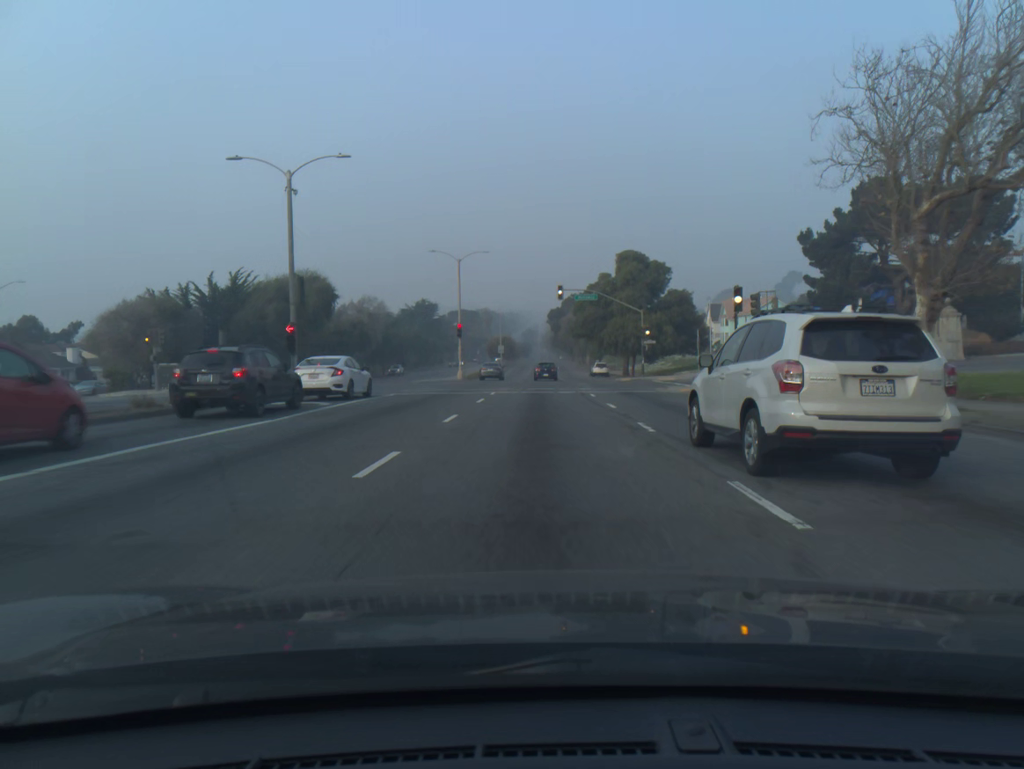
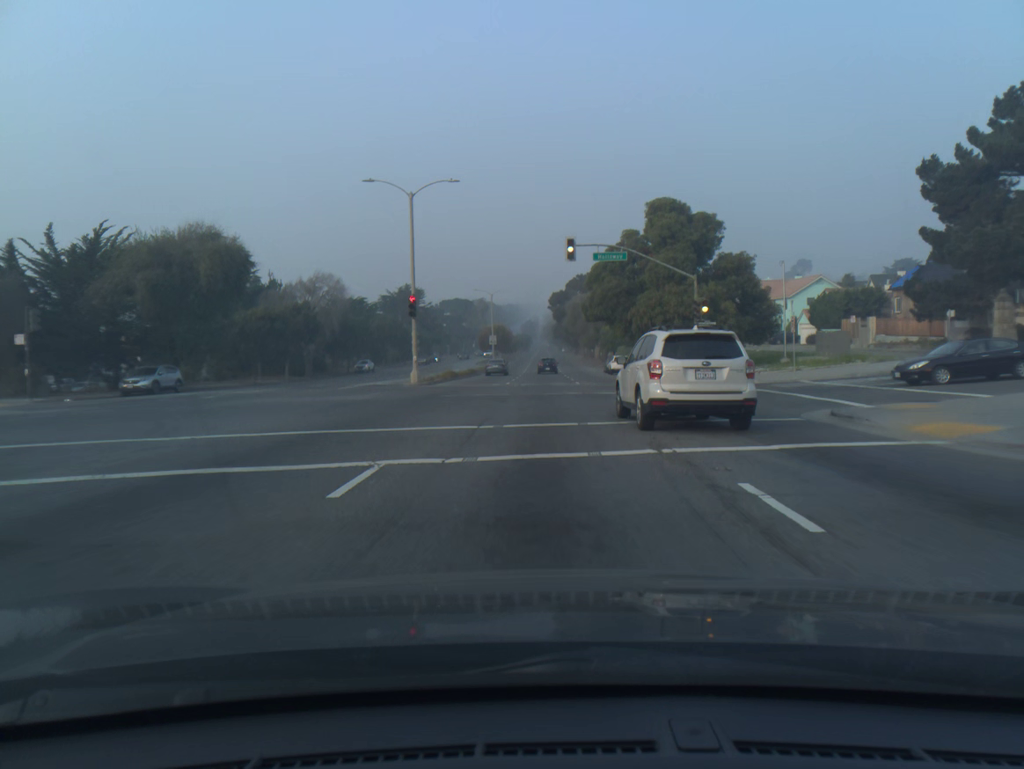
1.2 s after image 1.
(0.0, +21.8) m; 0°
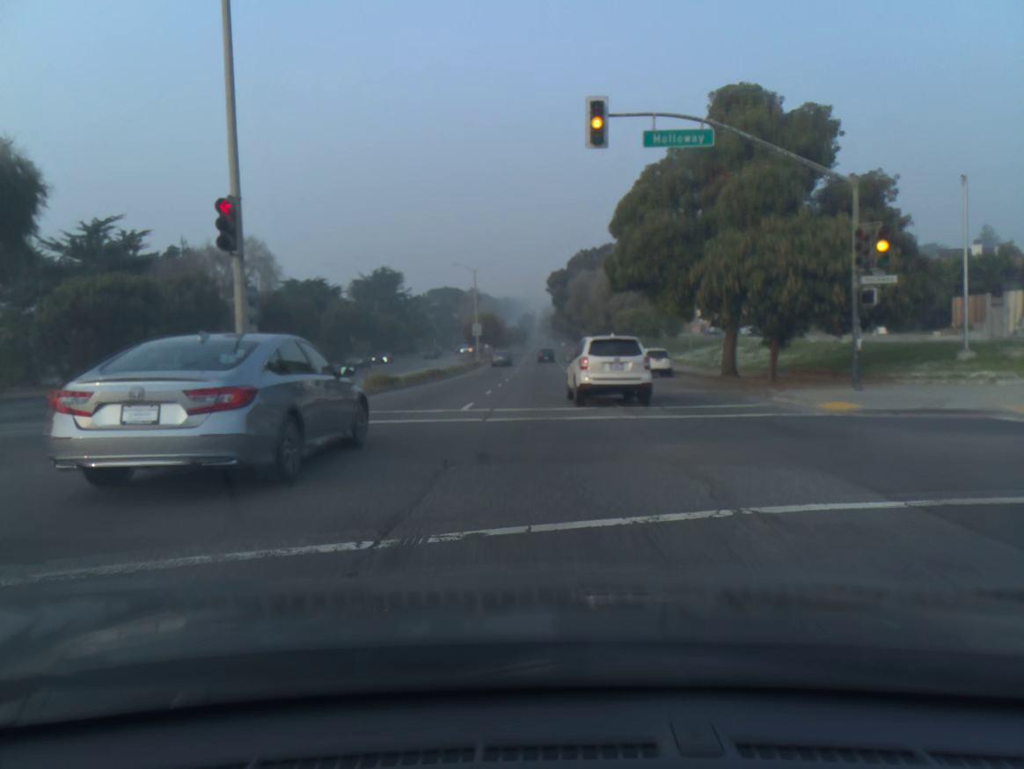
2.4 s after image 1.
(0.0, +21.9) m; 0°
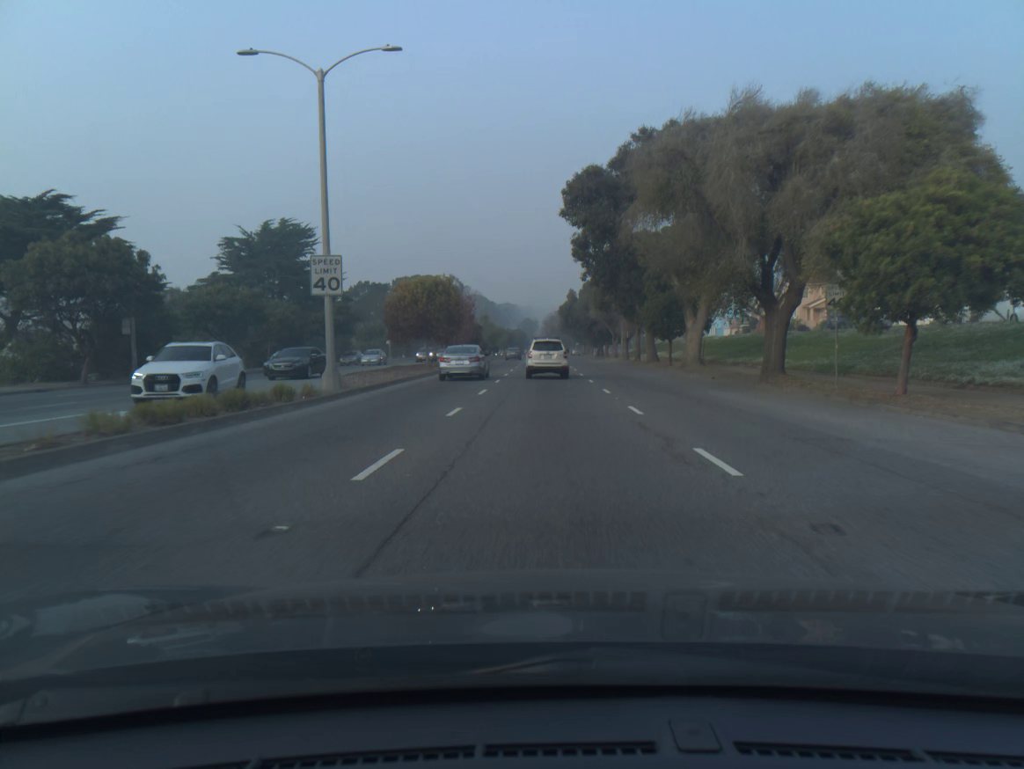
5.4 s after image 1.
(-0.3, +54.5) m; 0°
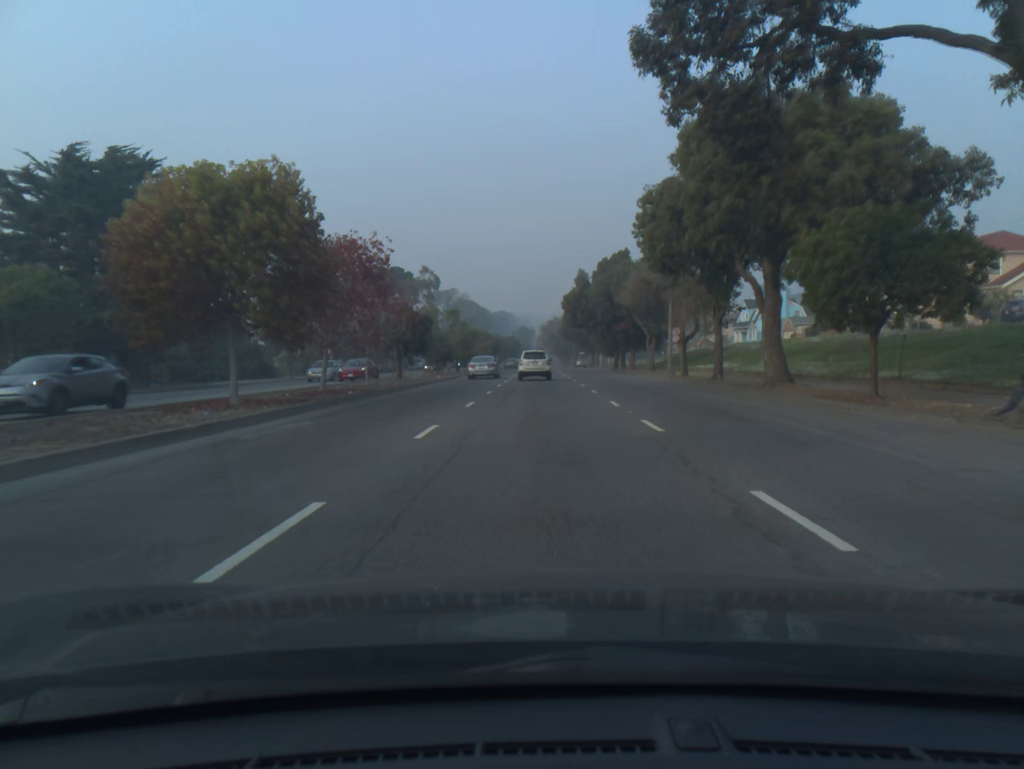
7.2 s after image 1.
(+0.1, +32.4) m; 0°
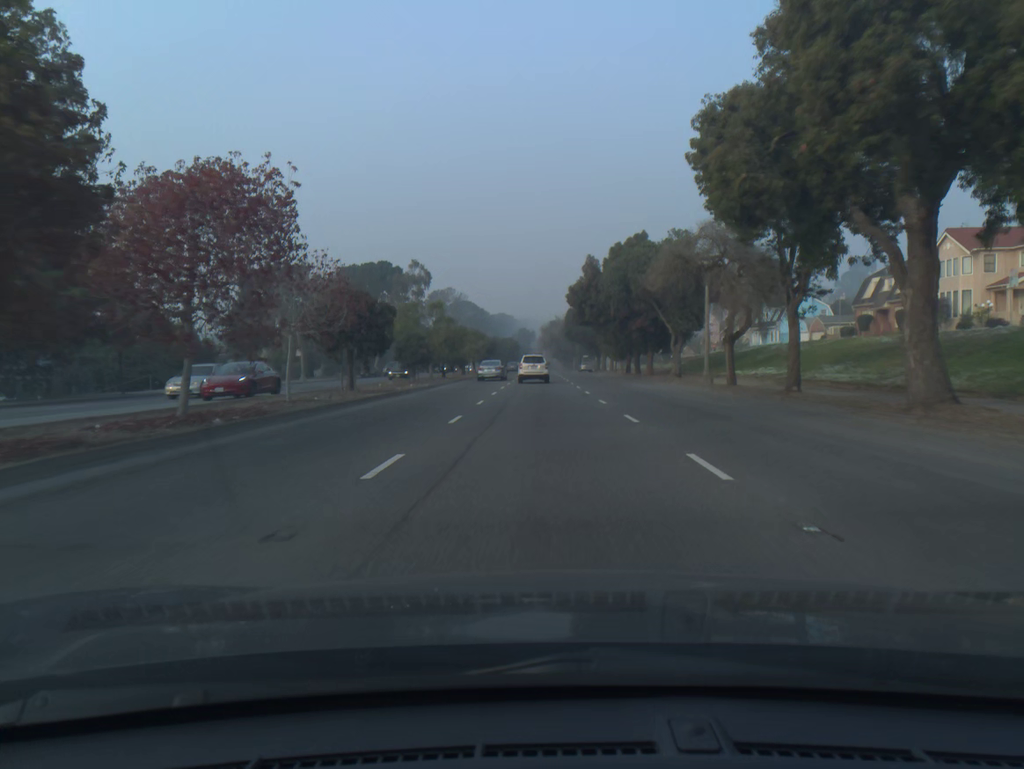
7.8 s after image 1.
(0.0, +10.8) m; 0°
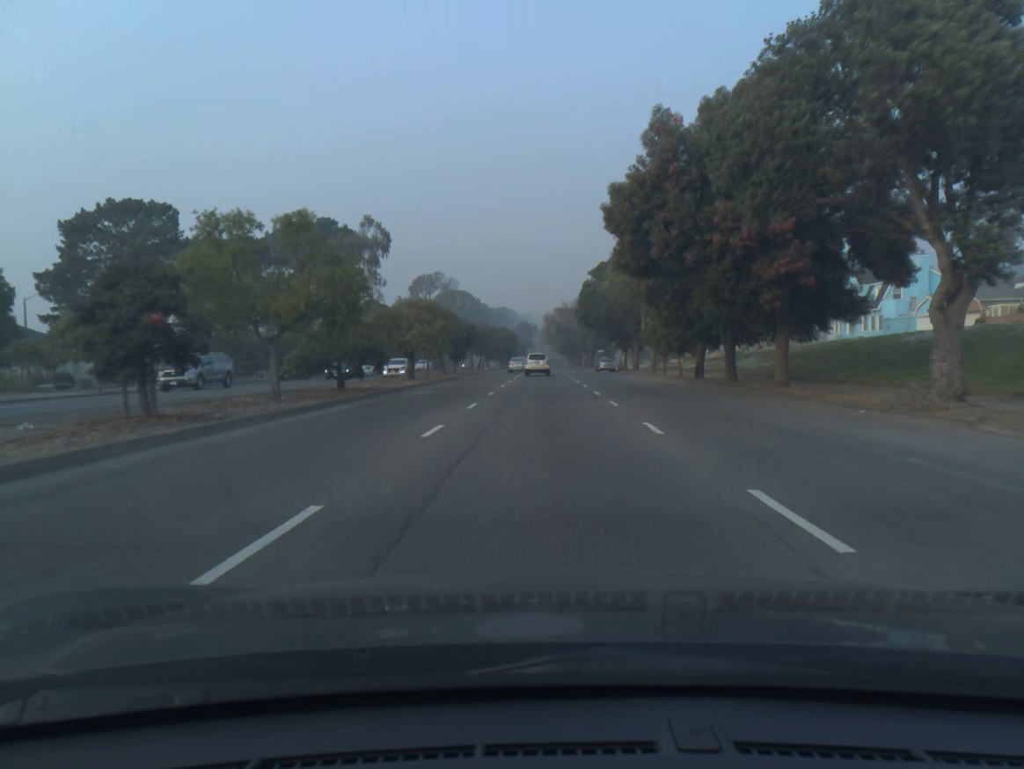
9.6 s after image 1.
(0.0, +32.5) m; 0°
